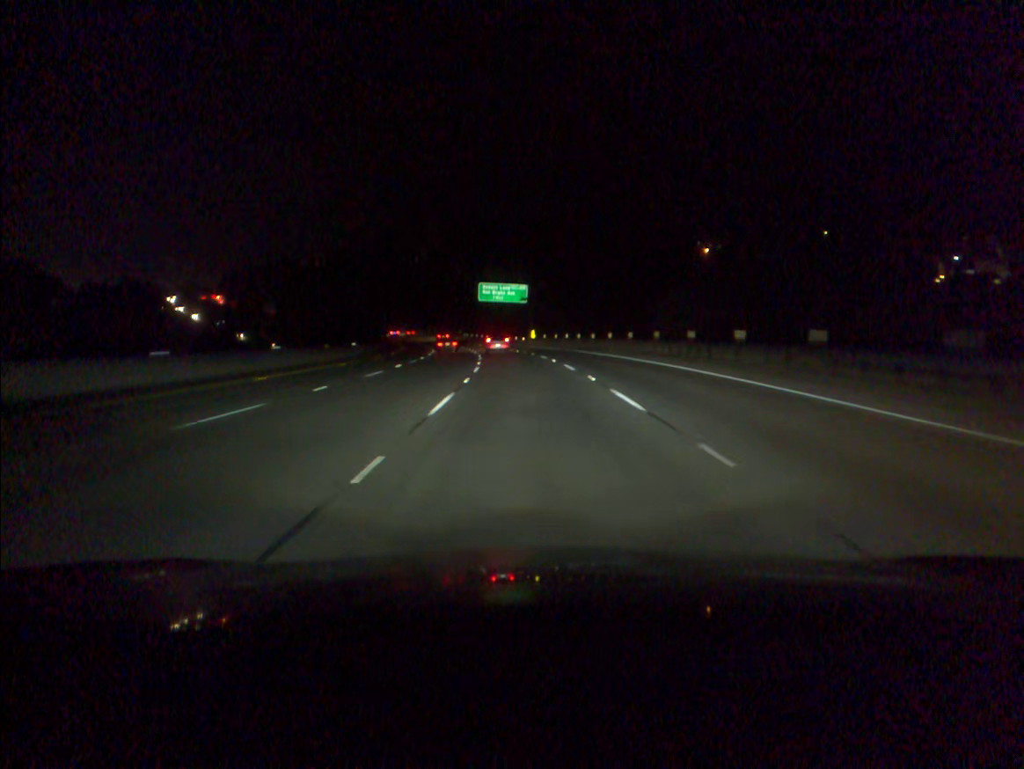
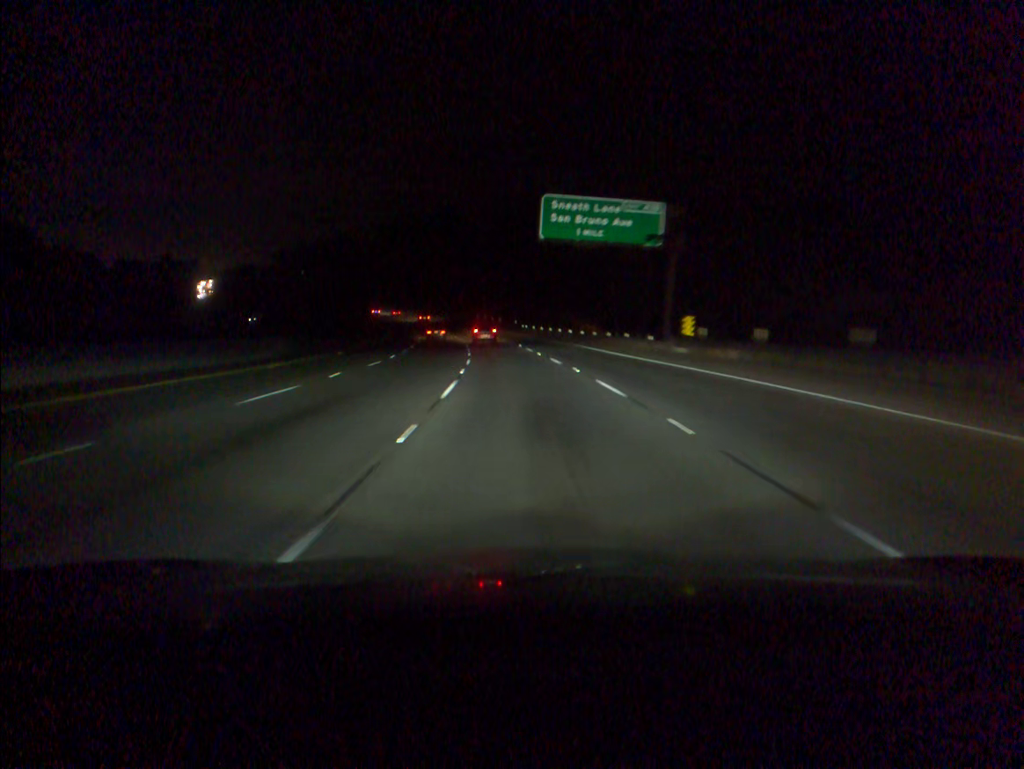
(-2.7, +70.5) m; -5°
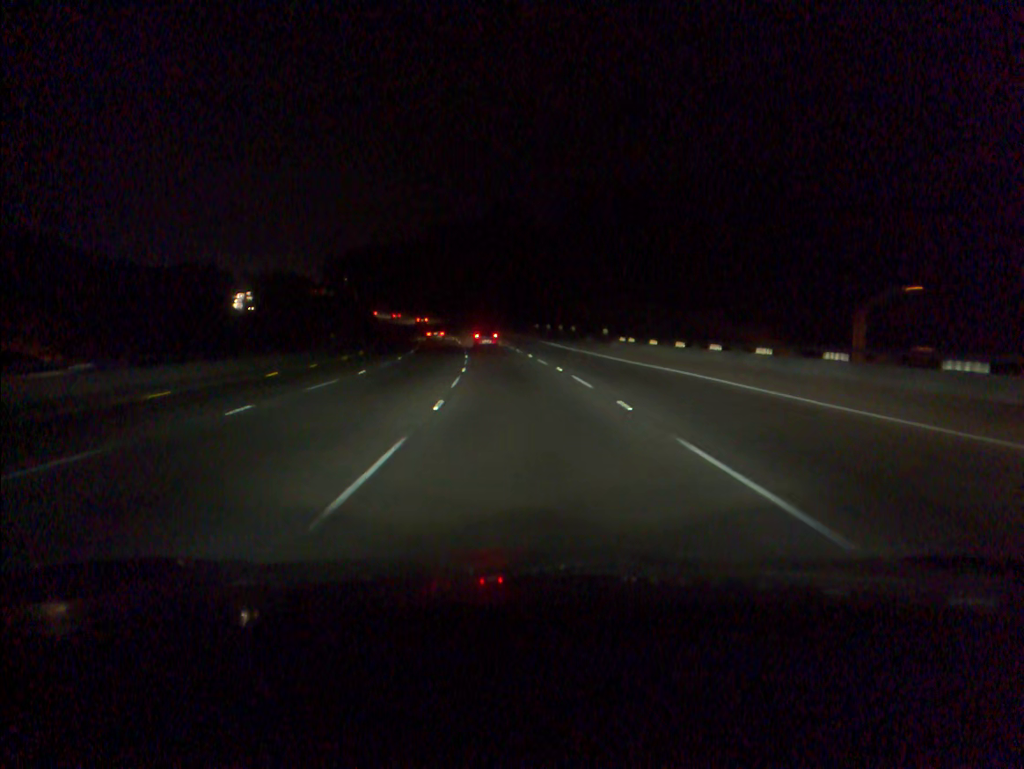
(-2.2, +53.5) m; -5°
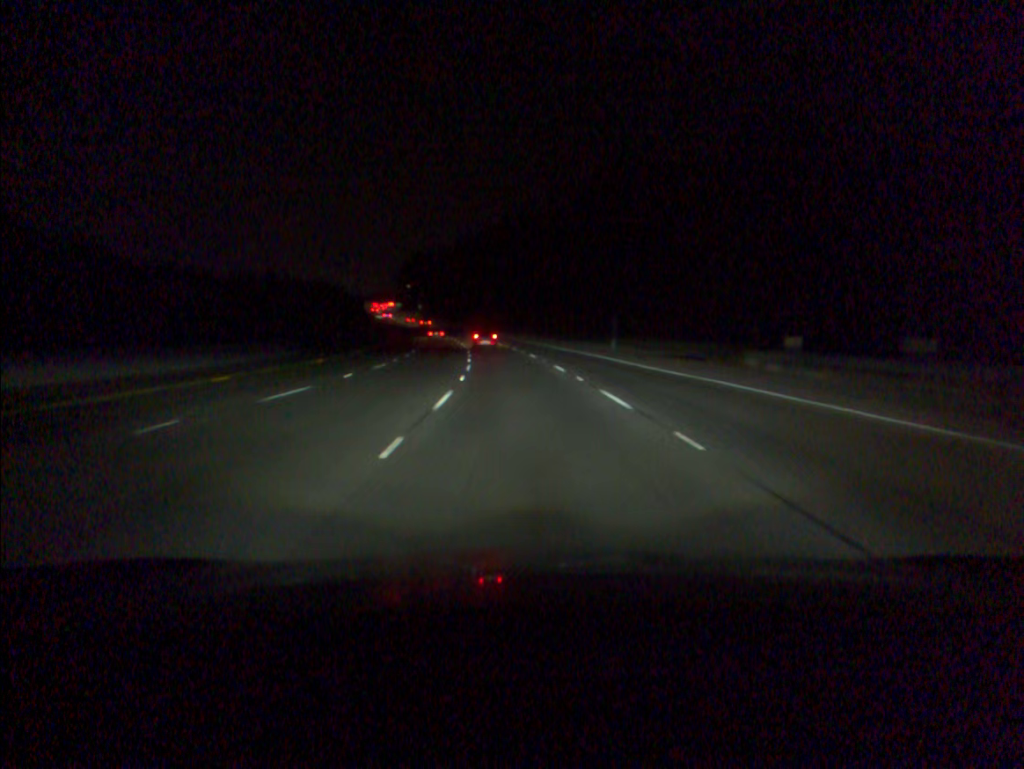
(-4.0, +70.6) m; -7°
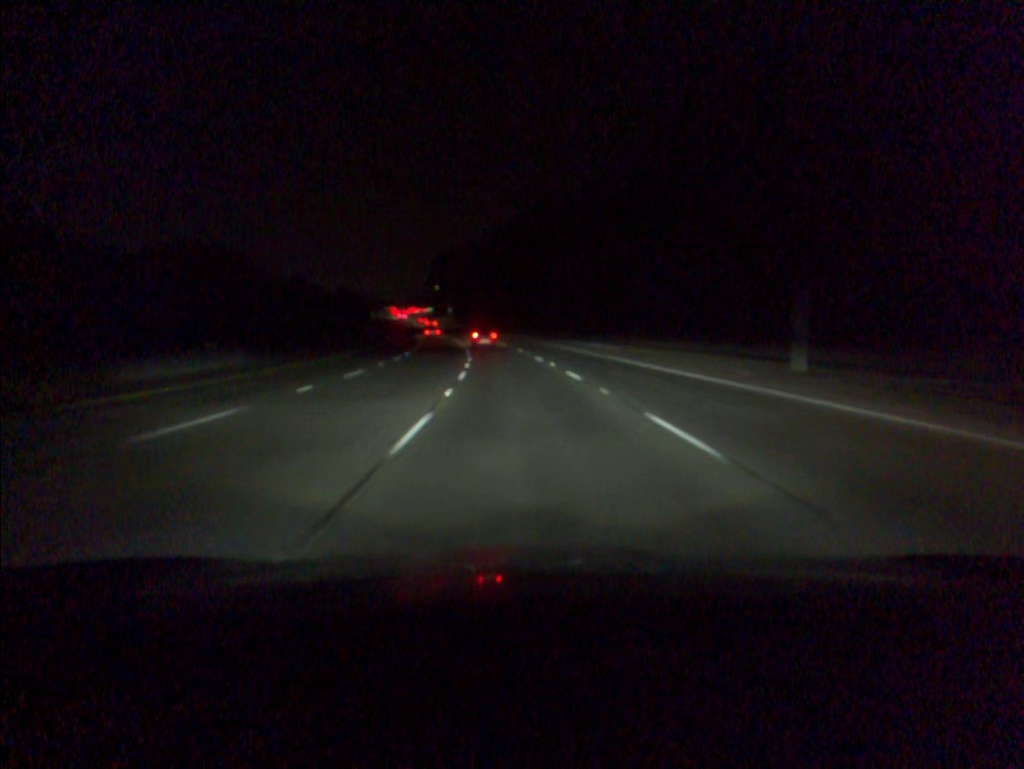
(-0.9, +35.0) m; -3°
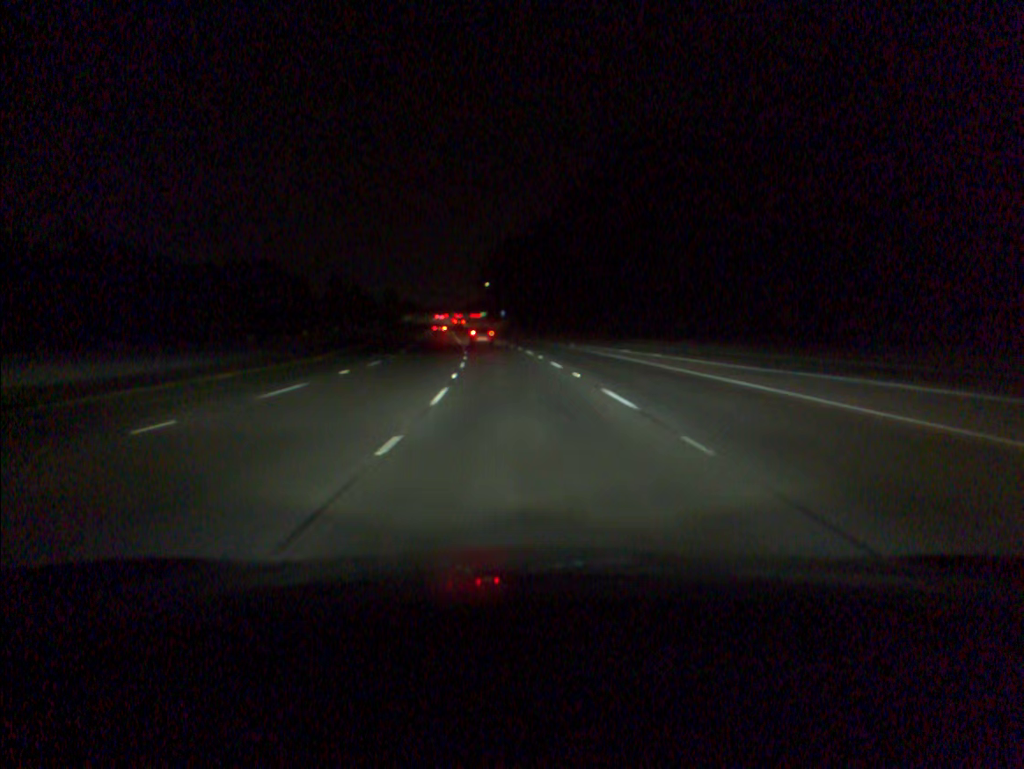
(-2.1, +52.5) m; -5°
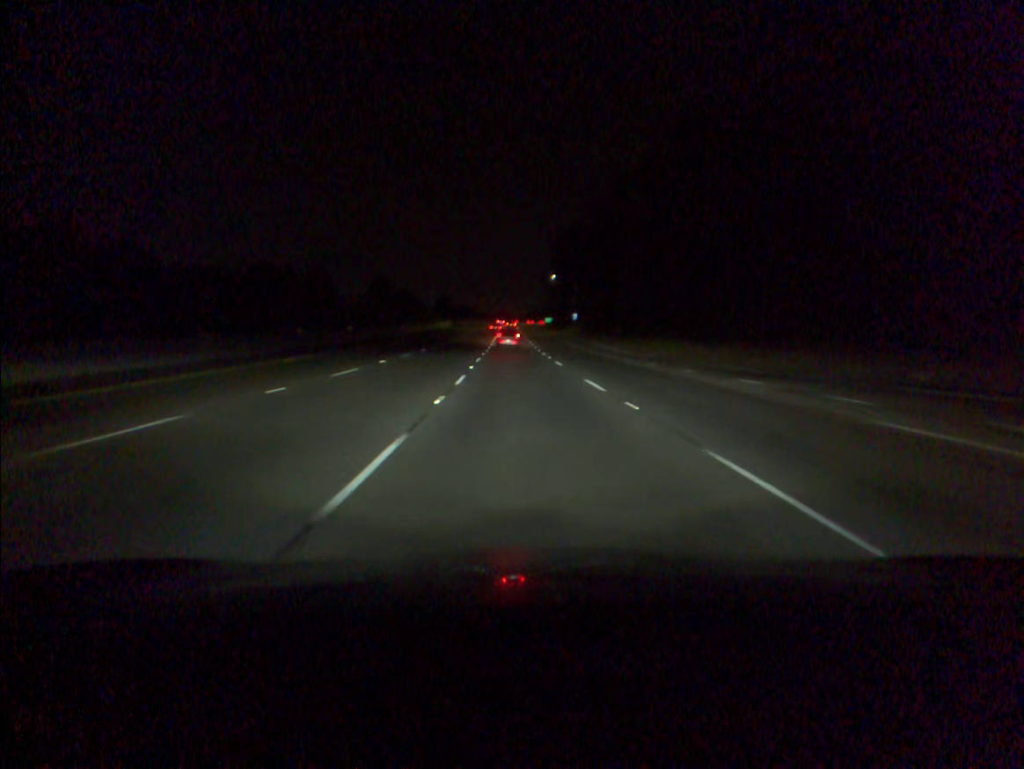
(-2.3, +52.5) m; -5°
